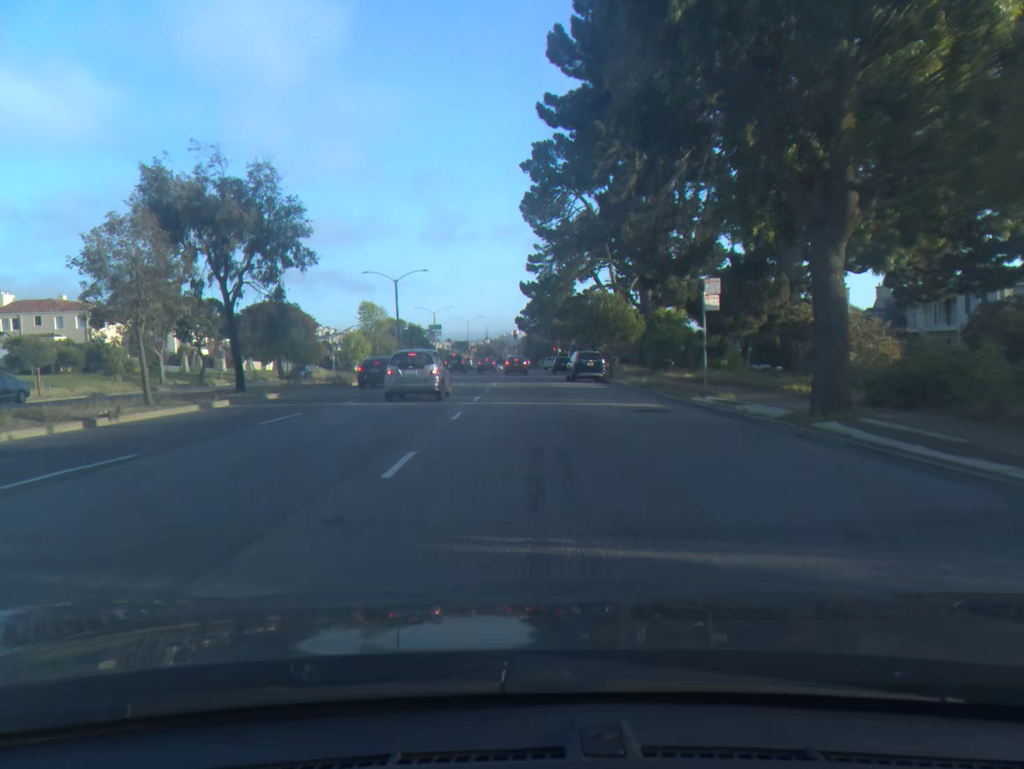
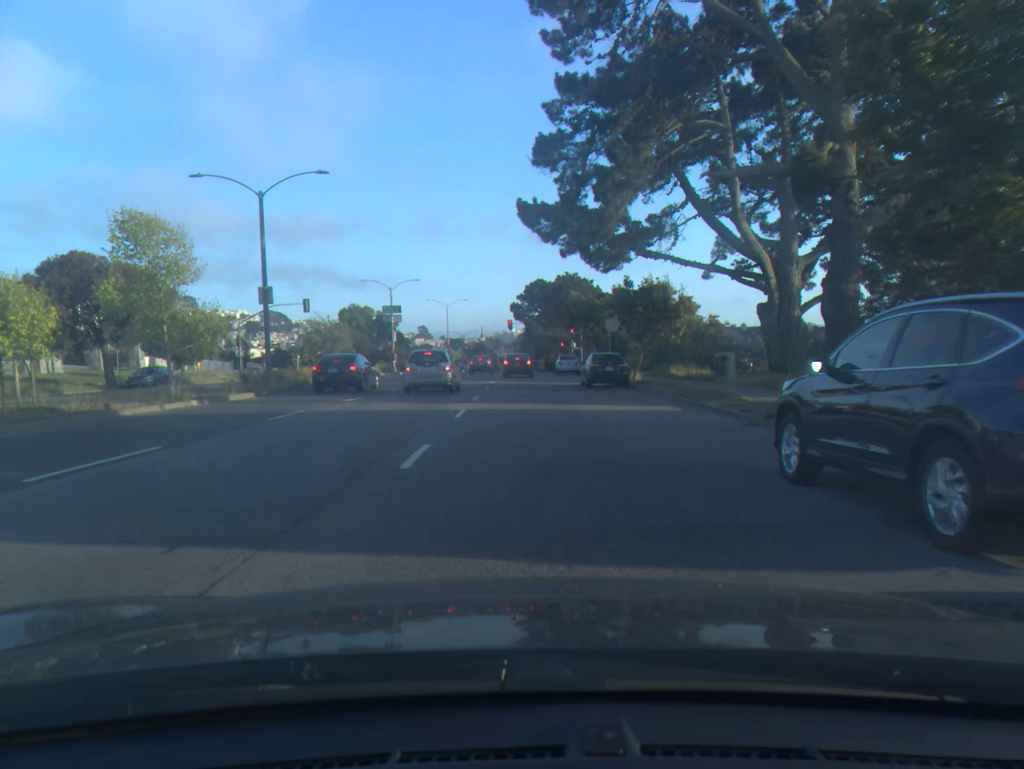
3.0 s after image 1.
(+0.1, +36.5) m; +1°
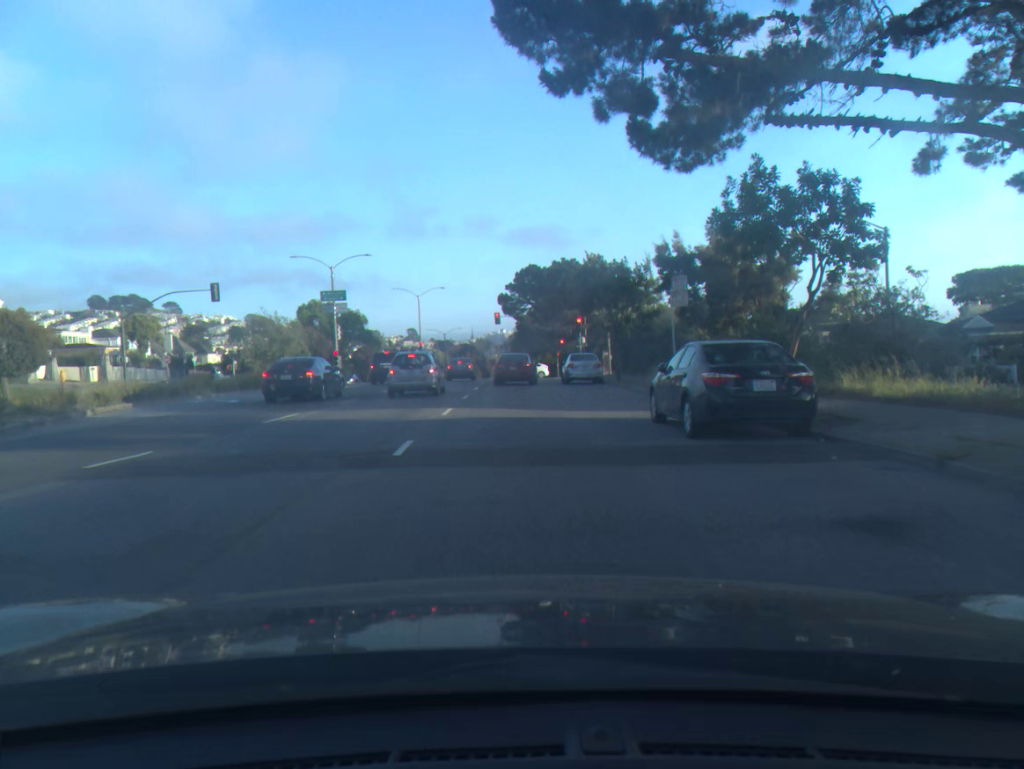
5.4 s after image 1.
(+0.2, +20.8) m; 0°
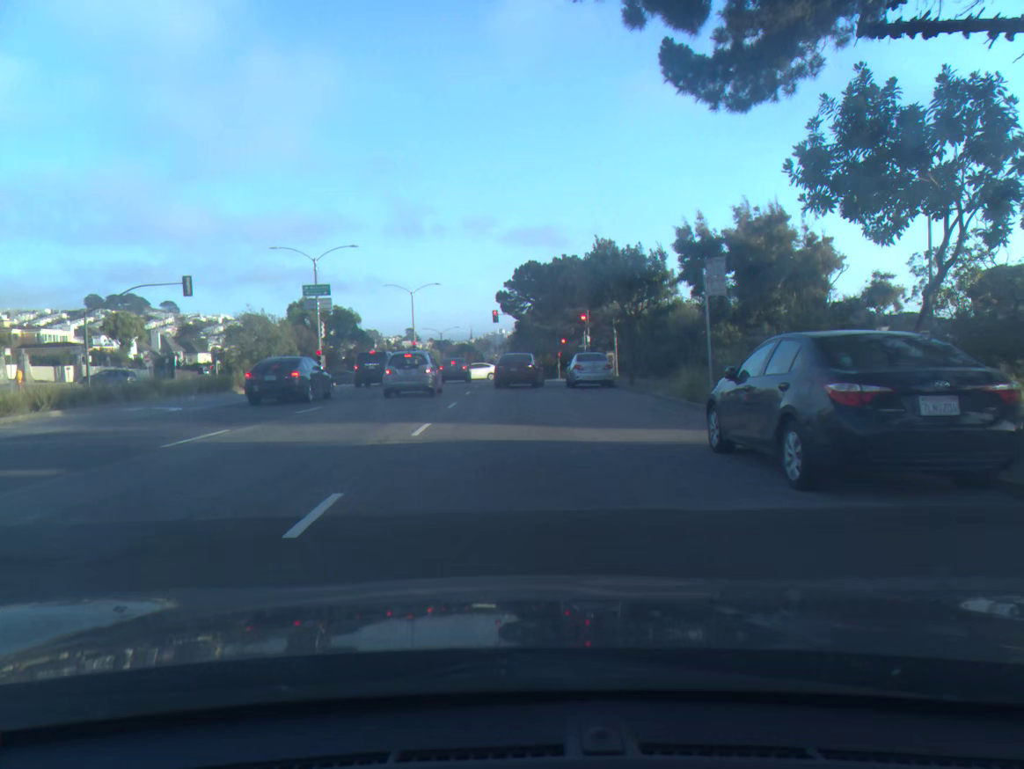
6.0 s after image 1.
(0.0, +4.5) m; 0°
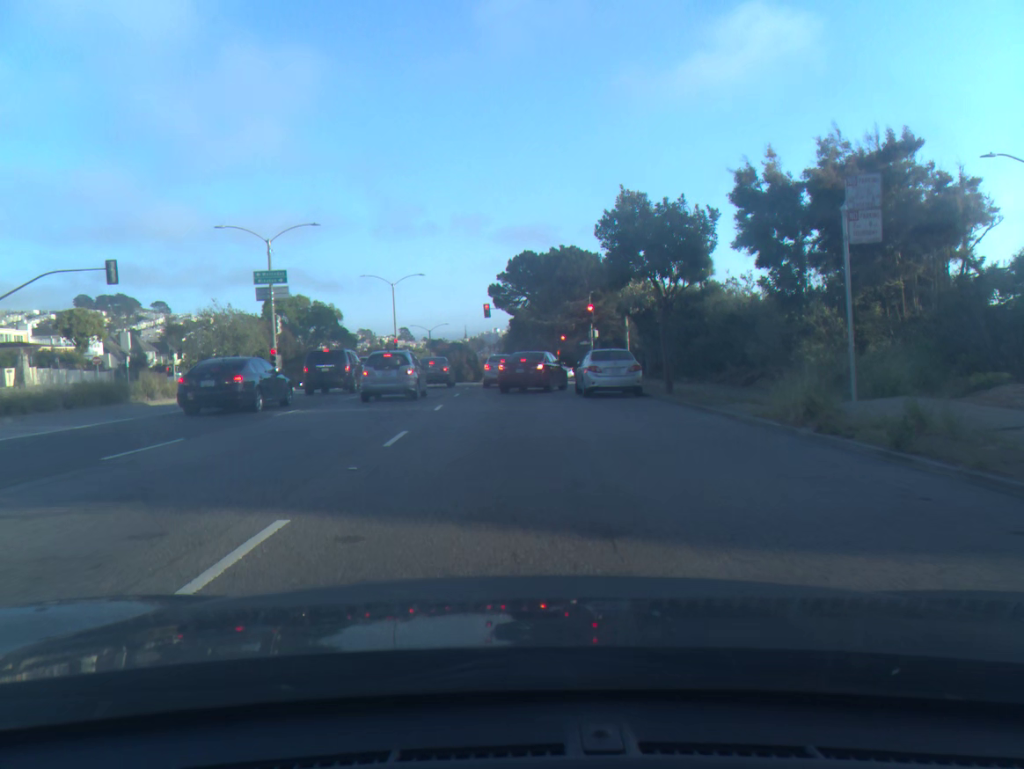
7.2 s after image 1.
(0.0, +8.6) m; 0°
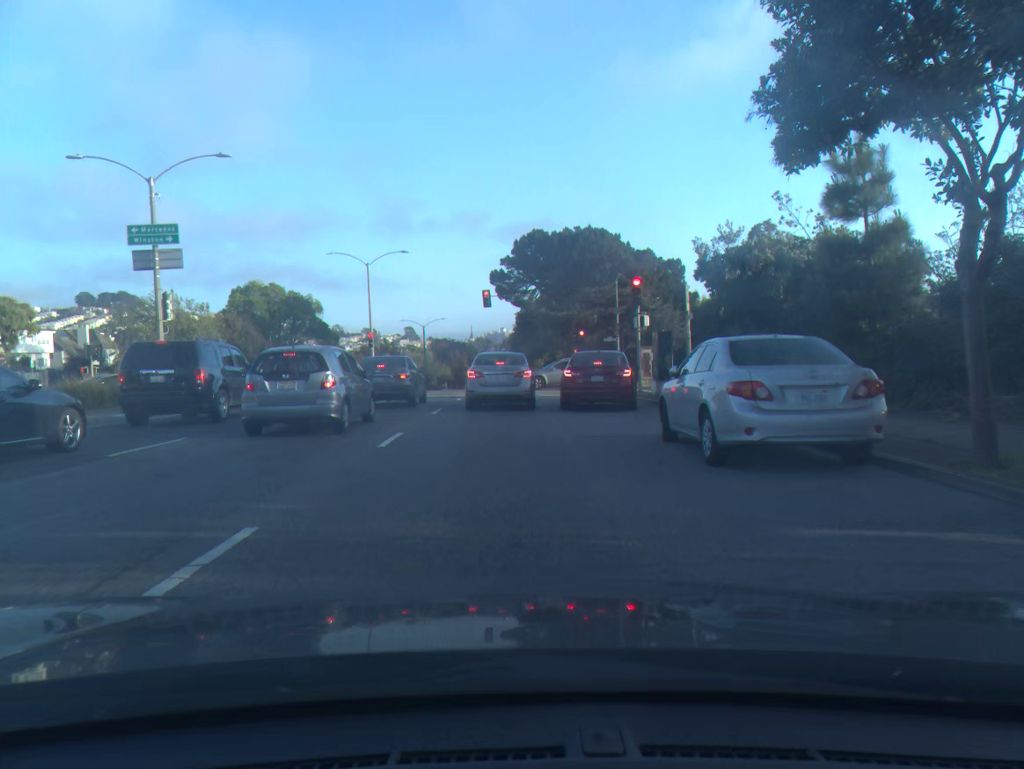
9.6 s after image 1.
(-0.1, +14.8) m; 0°
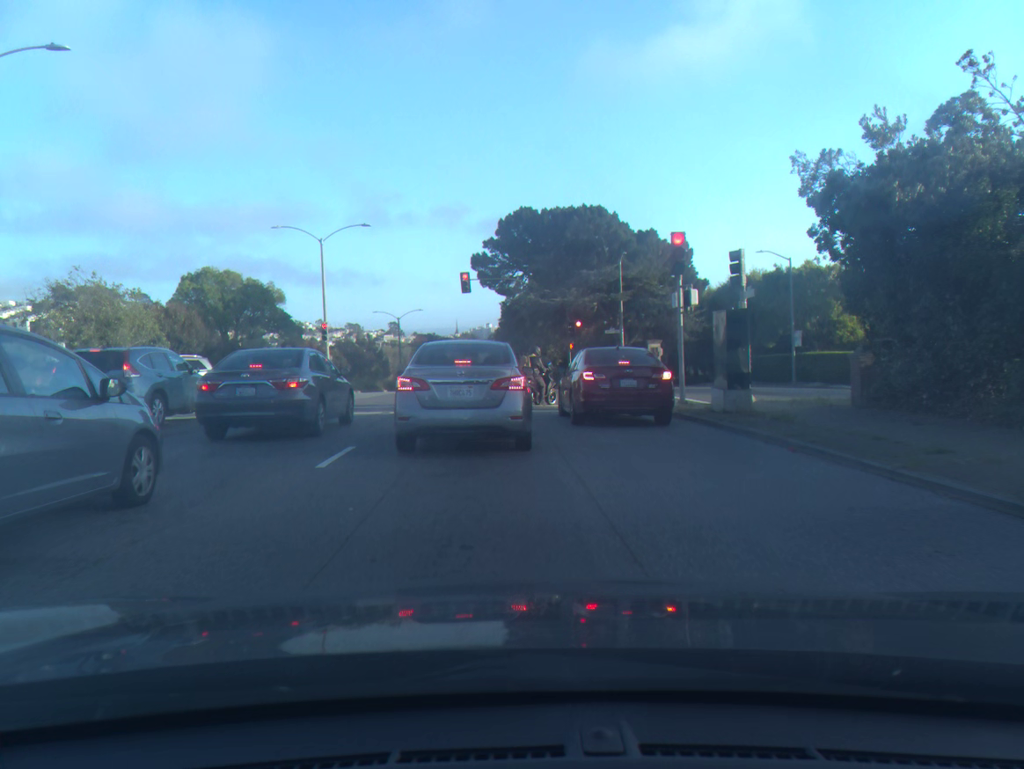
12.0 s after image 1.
(0.0, +9.5) m; +1°
